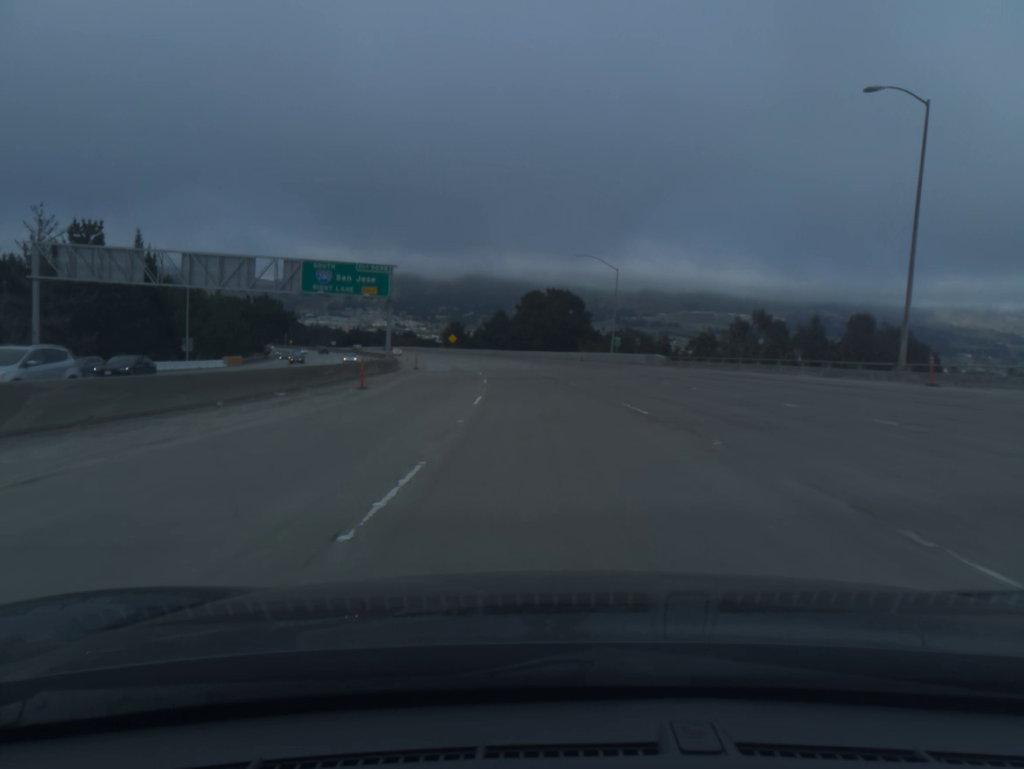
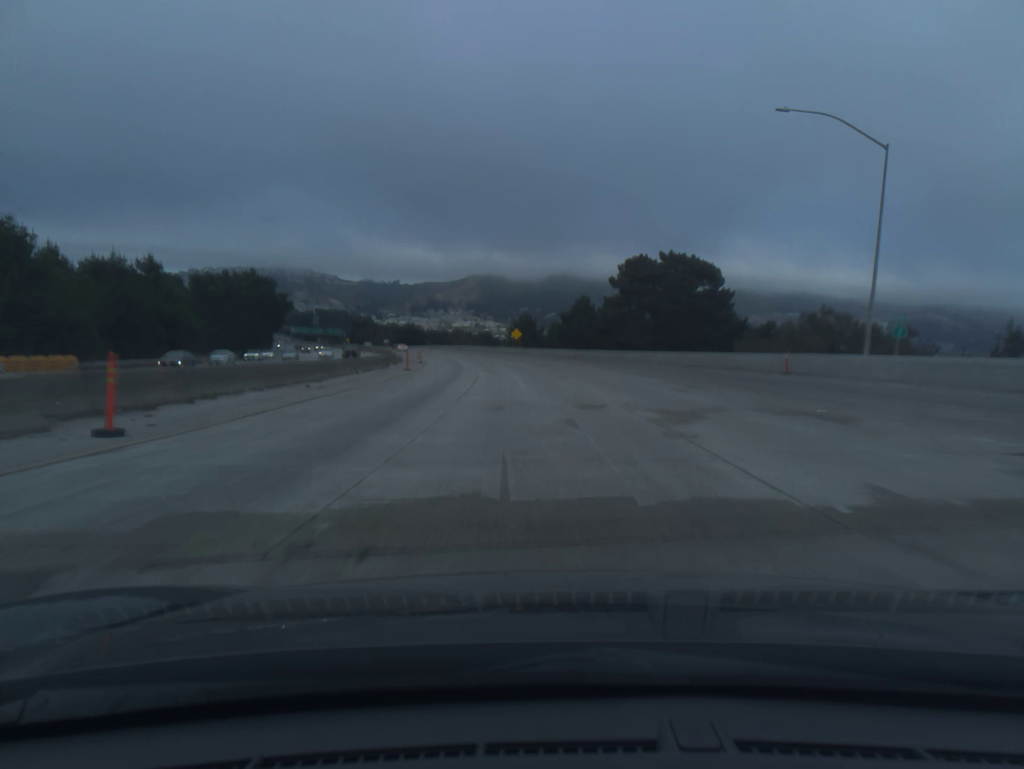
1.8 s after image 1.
(-2.8, +53.2) m; -6°
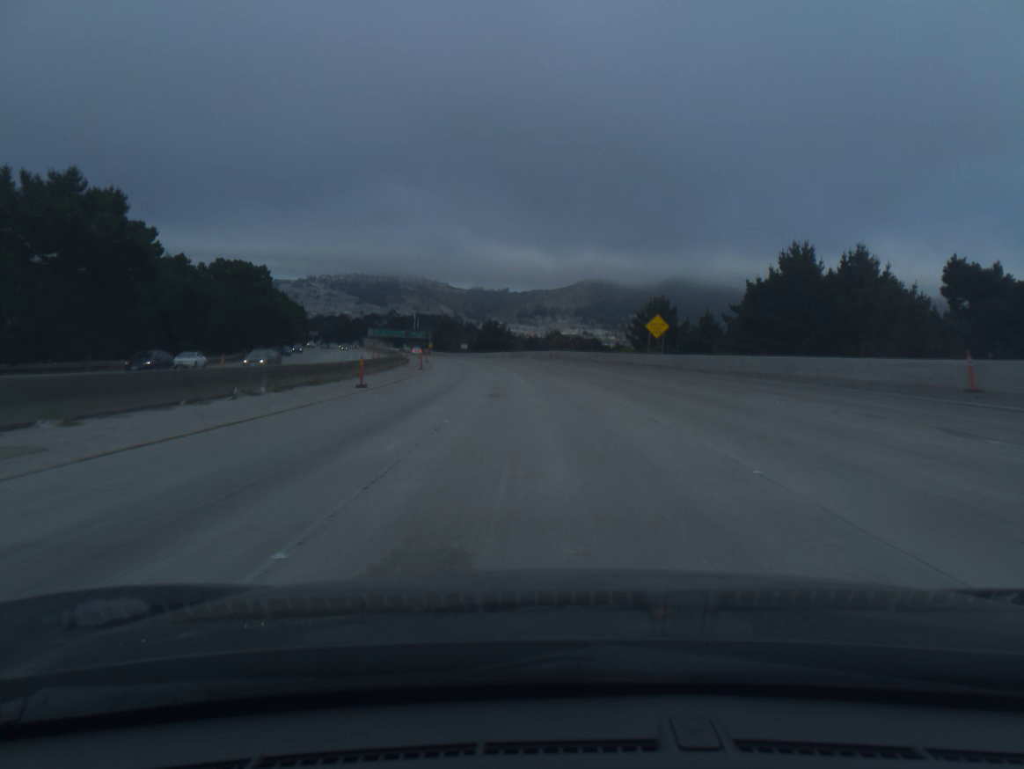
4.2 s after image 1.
(-5.0, +70.9) m; -8°
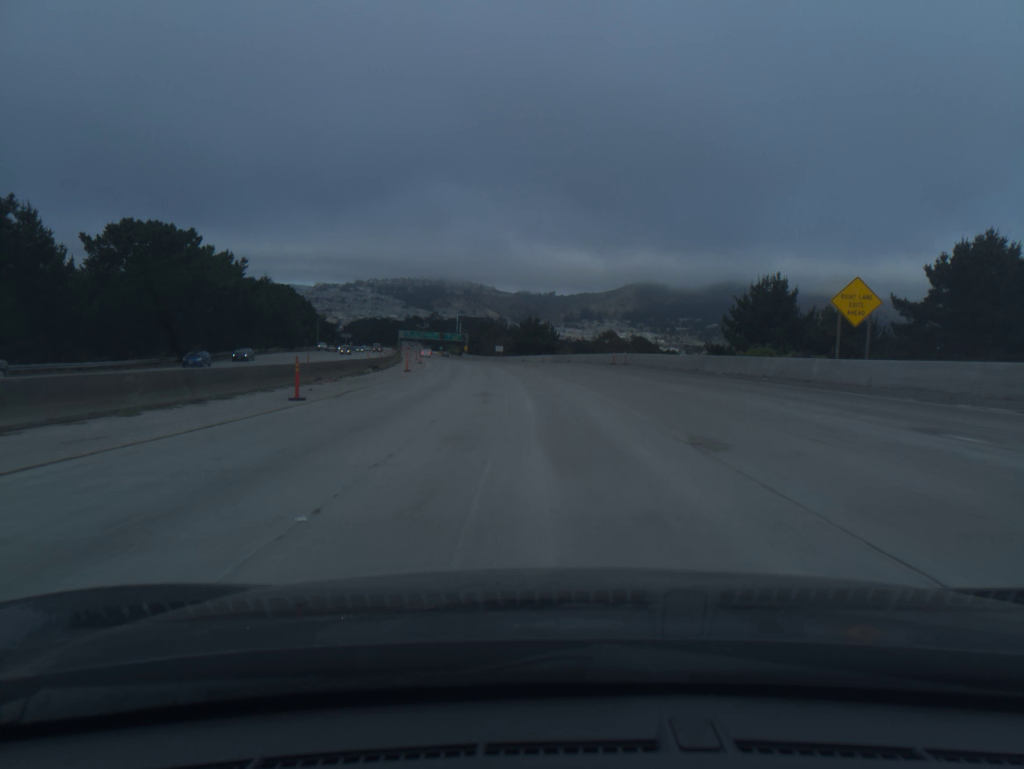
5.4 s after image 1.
(-0.9, +35.8) m; -3°
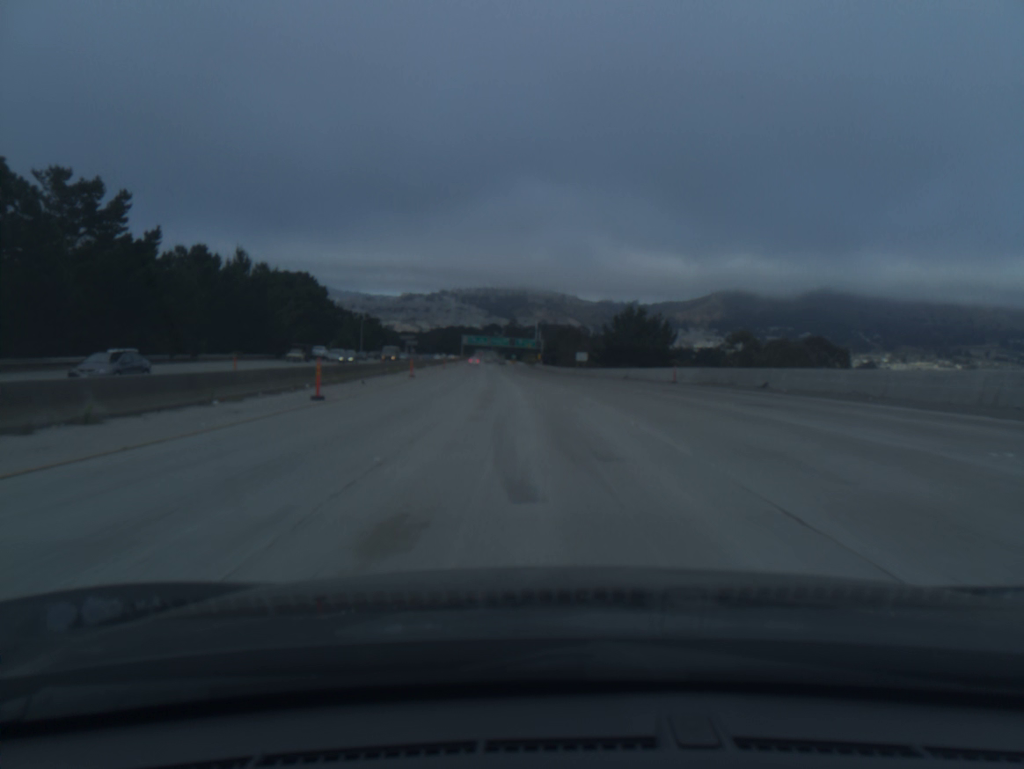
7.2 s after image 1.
(-3.1, +55.3) m; -6°
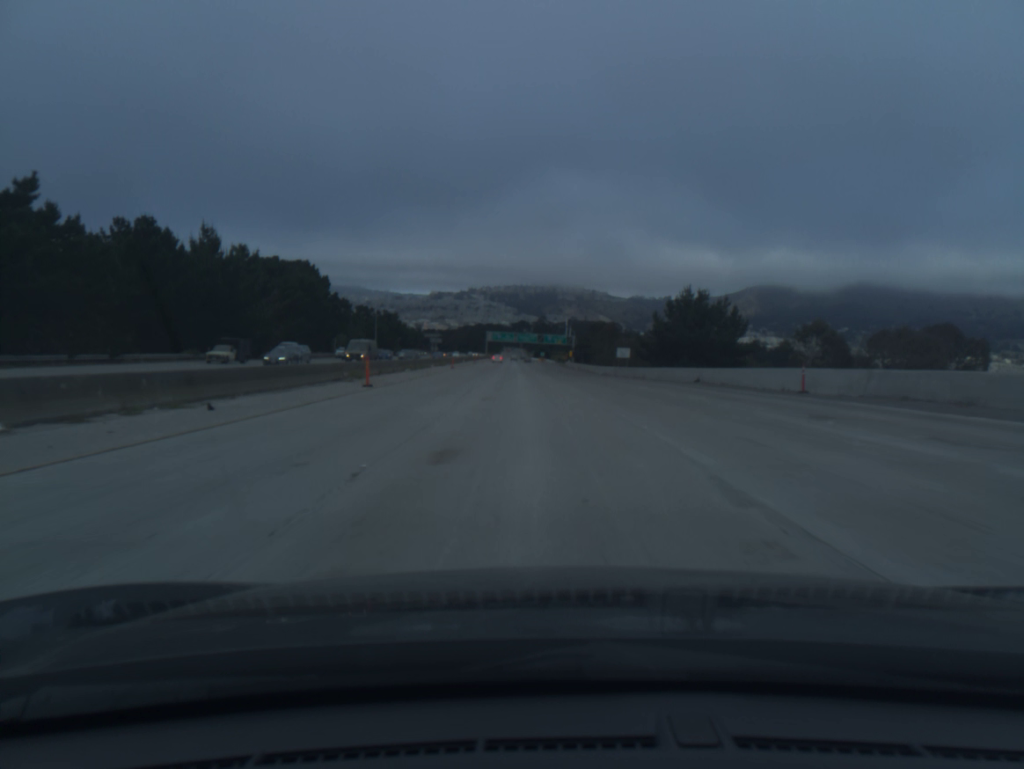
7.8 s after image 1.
(-0.4, +19.6) m; -2°
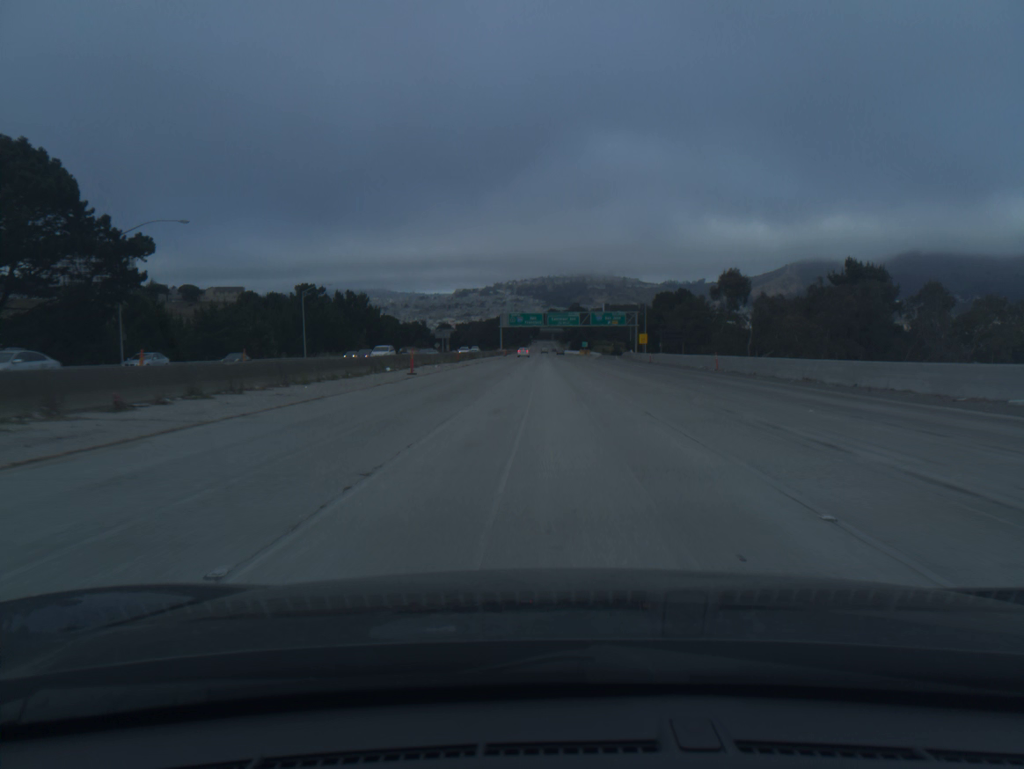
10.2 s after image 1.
(-3.0, +83.2) m; -2°
